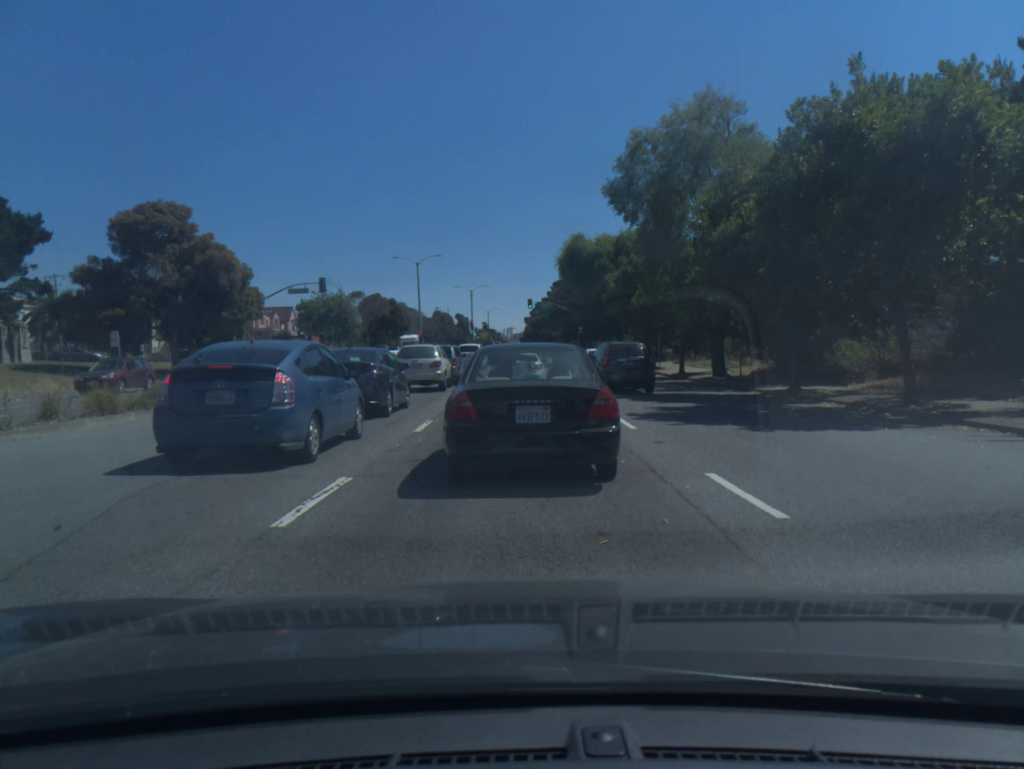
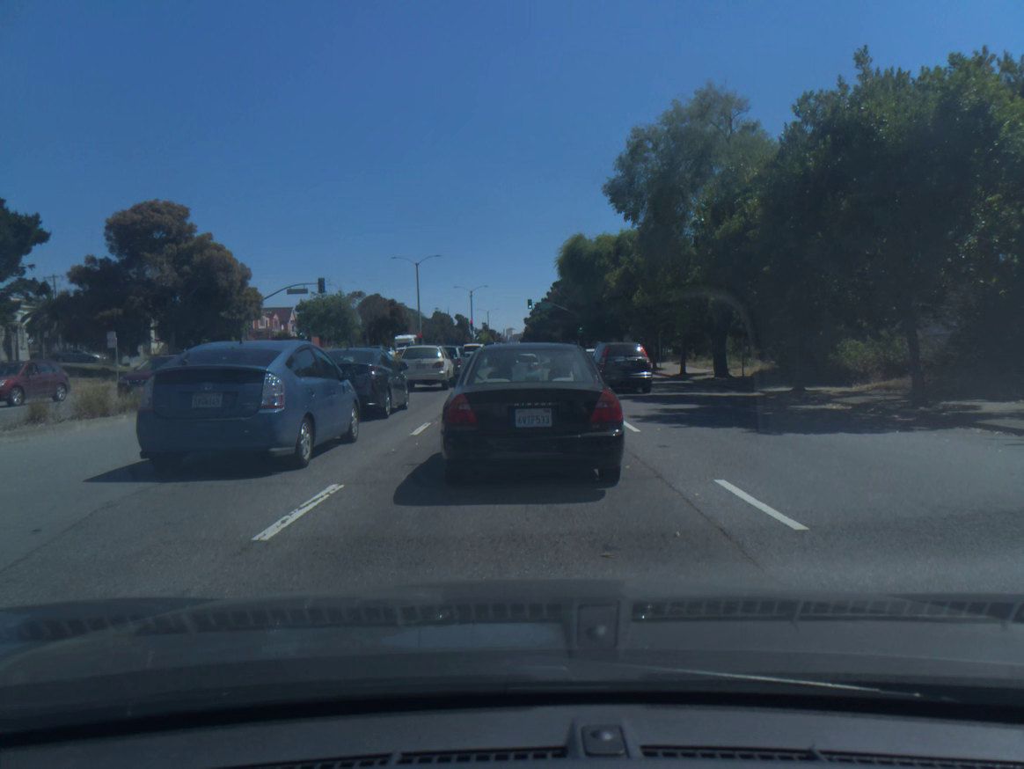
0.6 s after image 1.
(0.0, +0.4) m; 0°
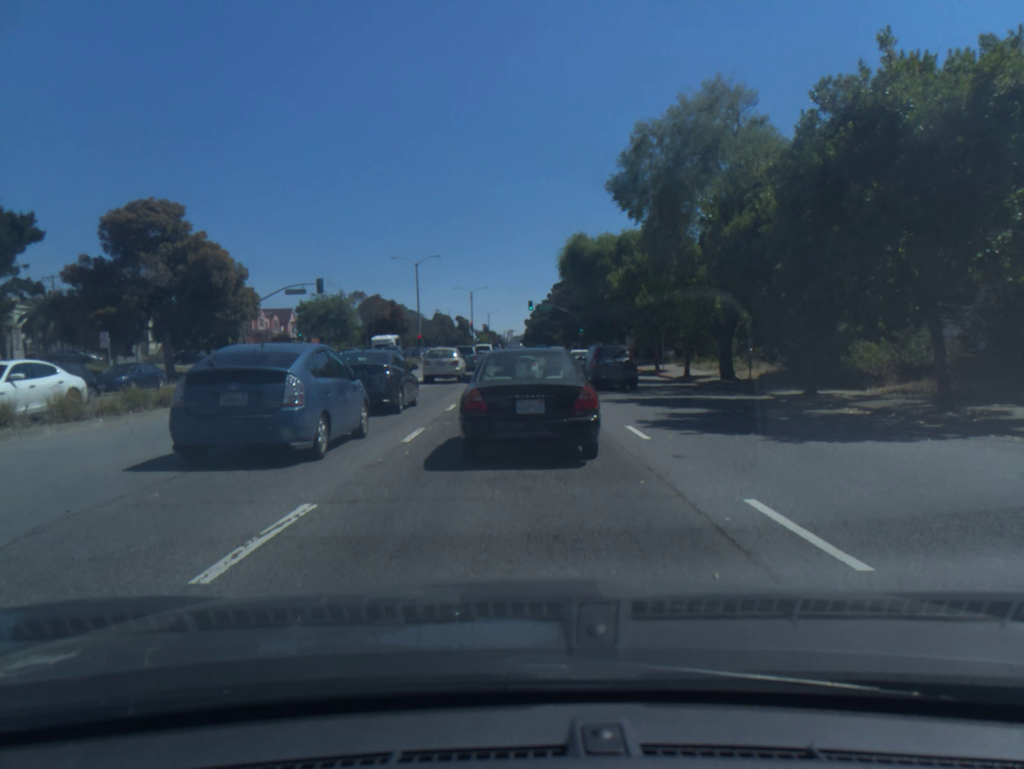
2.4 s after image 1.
(0.0, +1.0) m; 0°
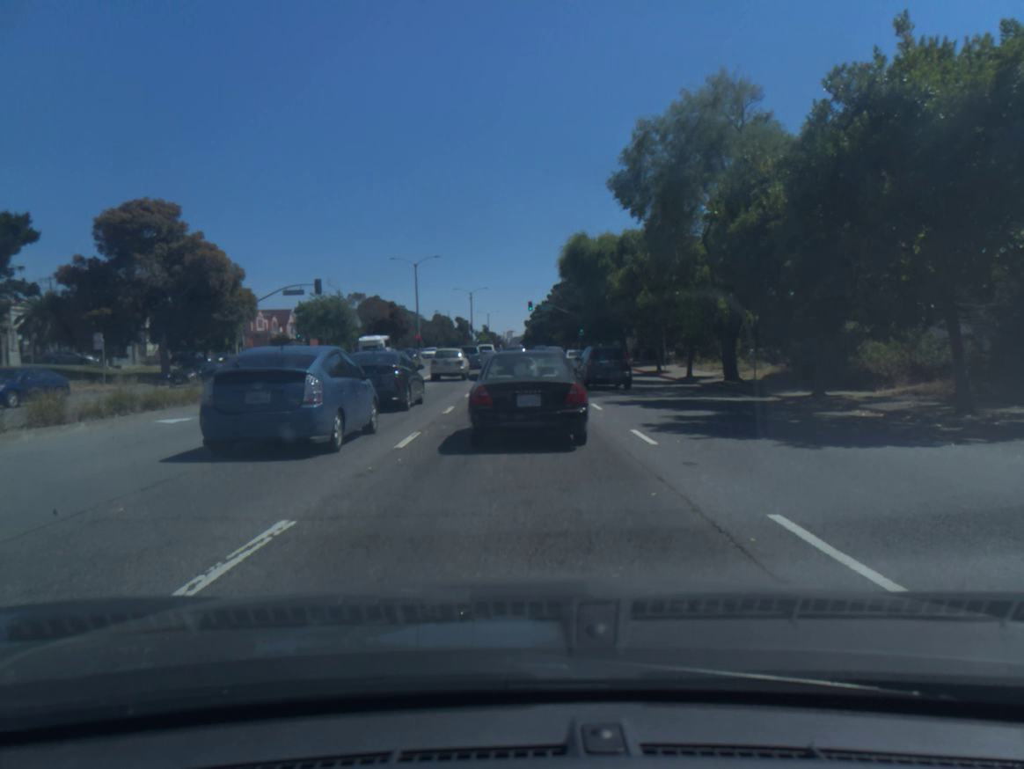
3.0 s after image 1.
(0.0, +0.6) m; 0°
